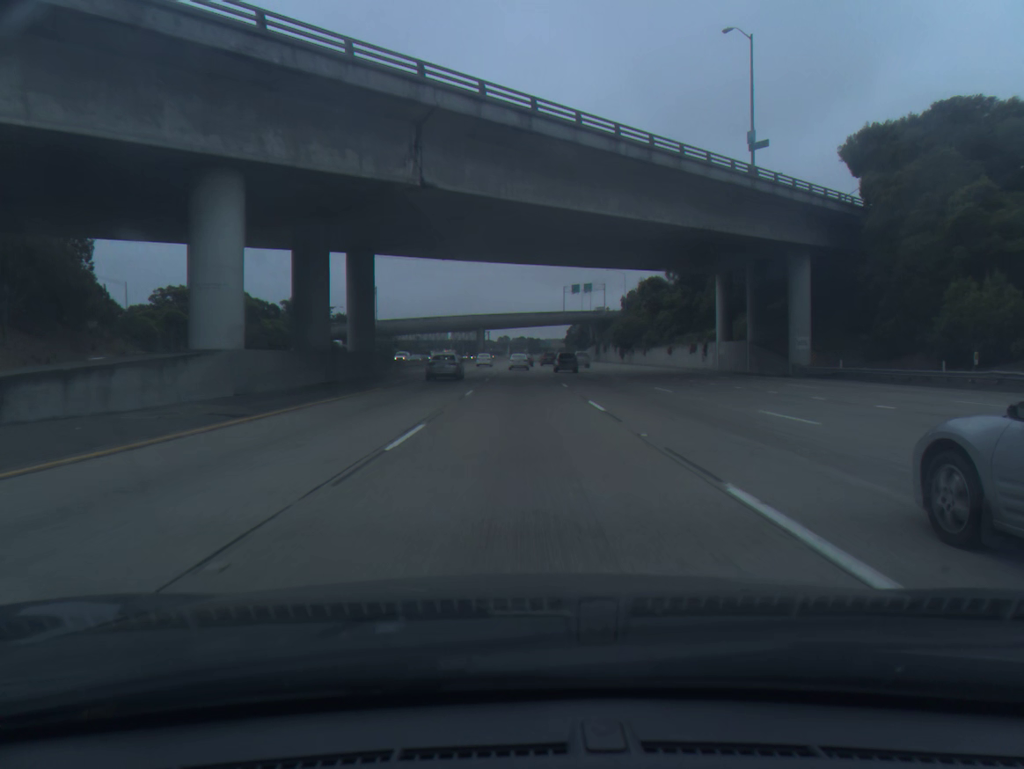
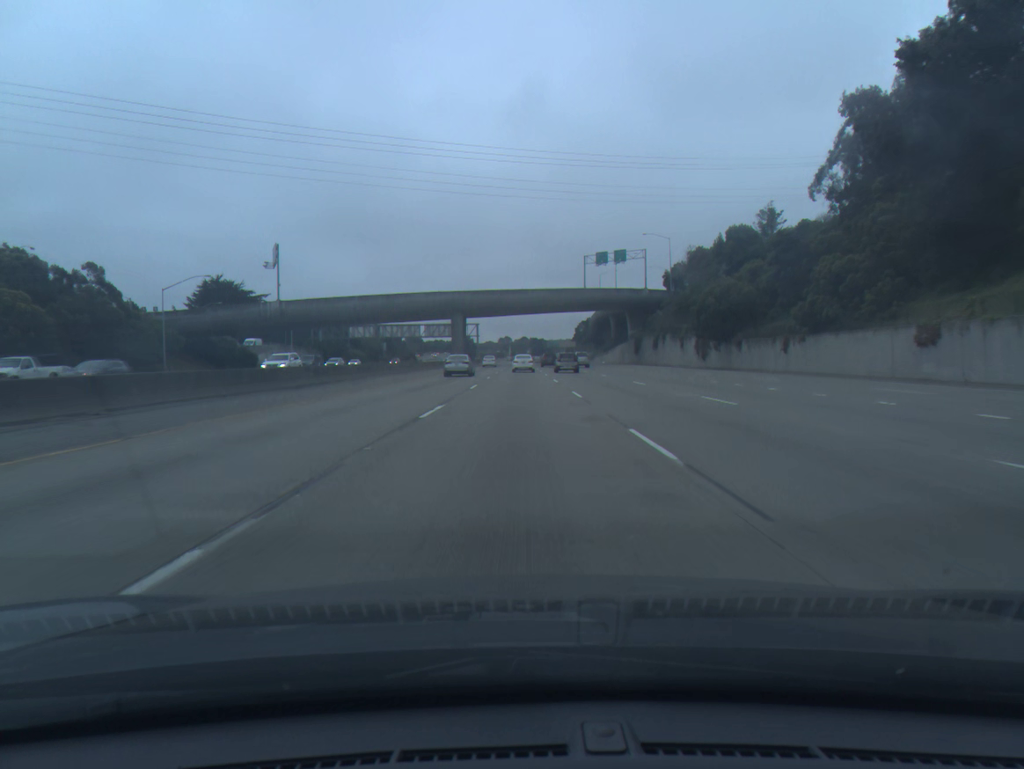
(+0.2, +67.8) m; 0°
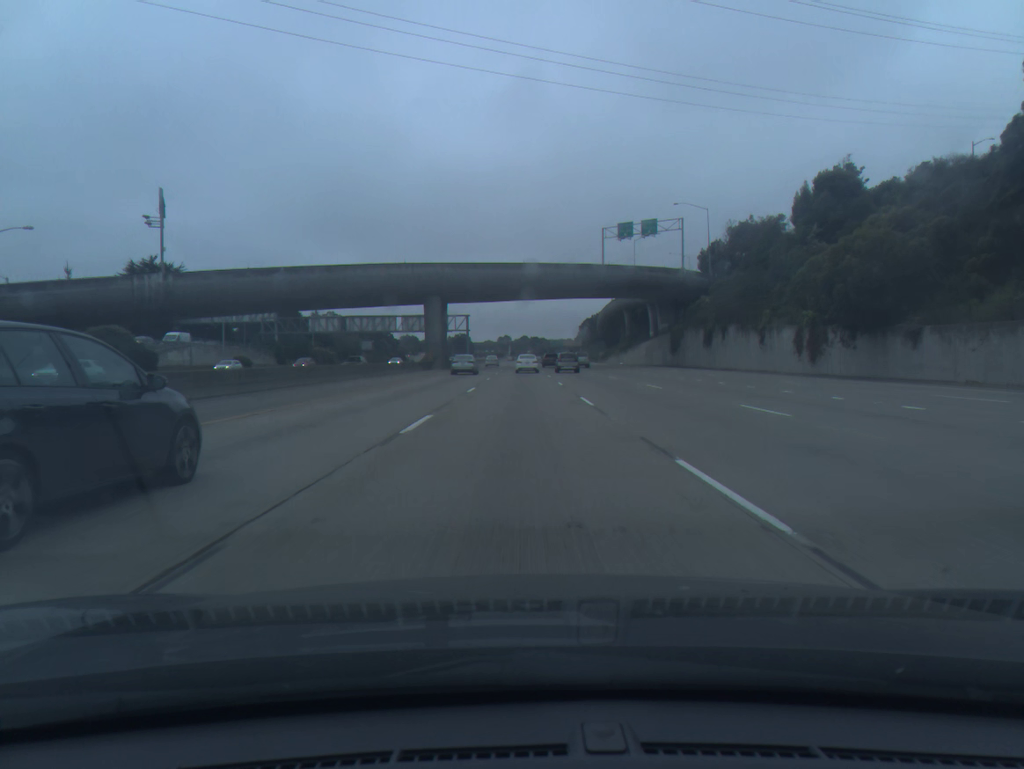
(0.0, +32.8) m; 0°
